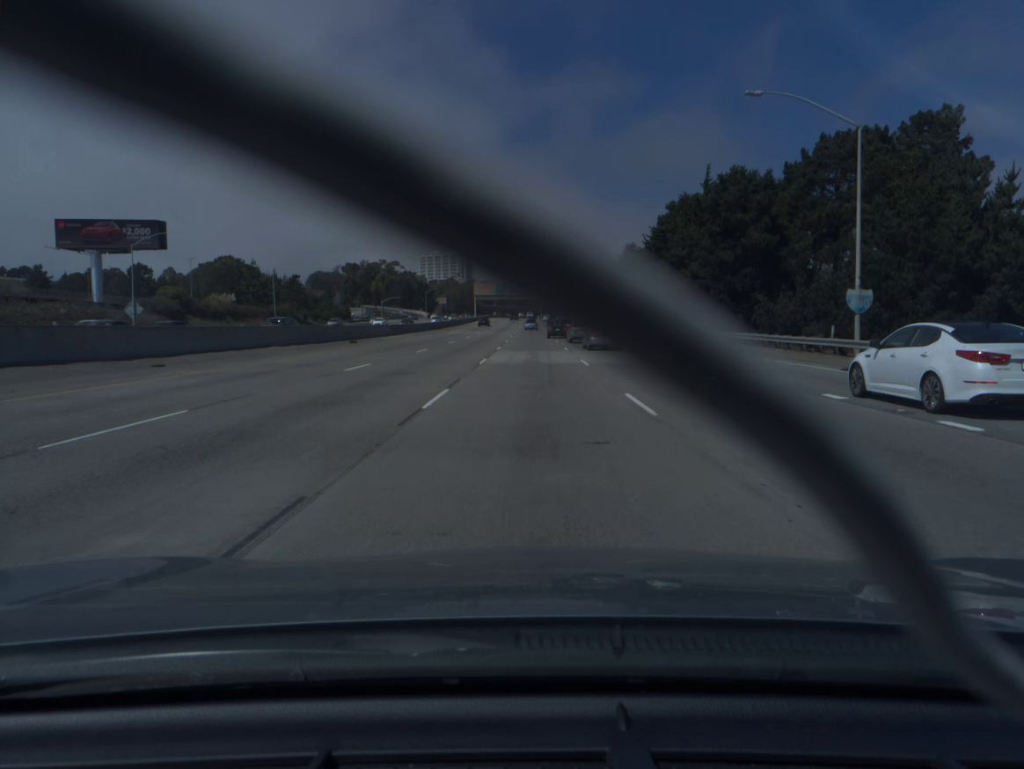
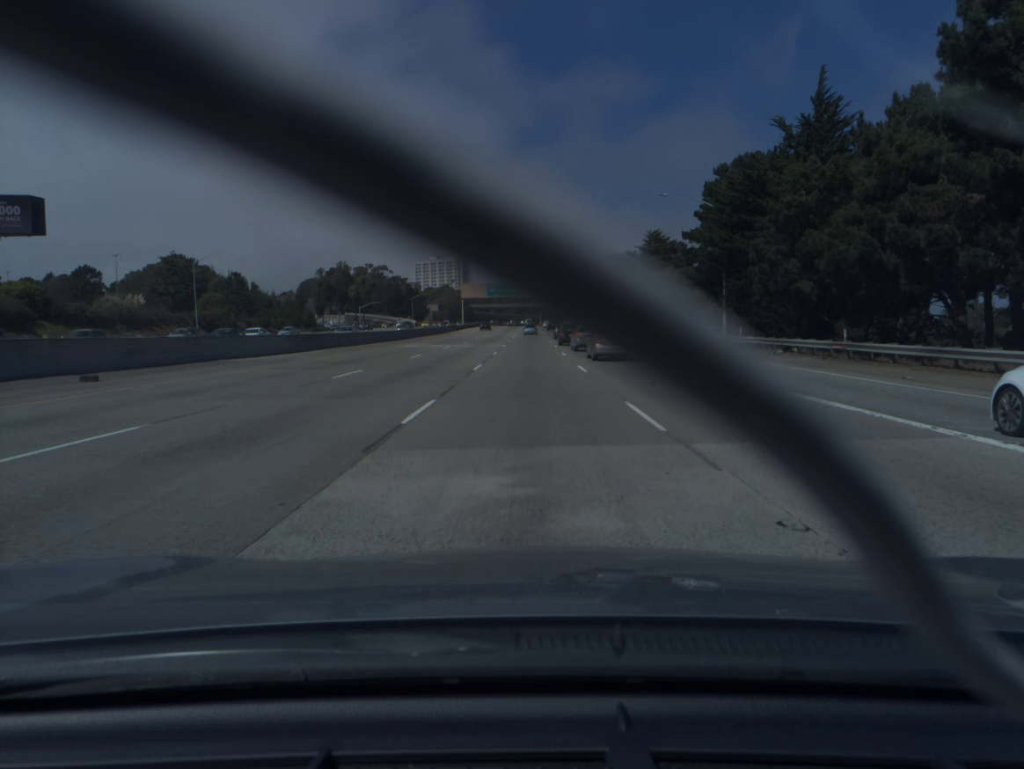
(0.0, +30.5) m; 0°
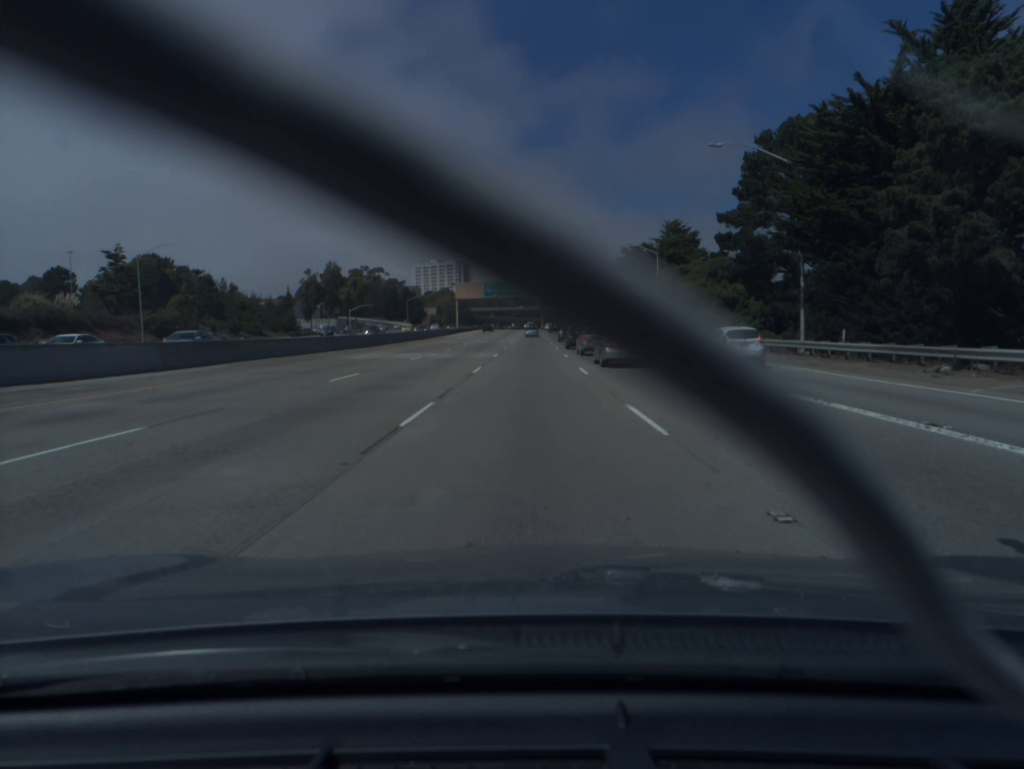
(0.0, +15.0) m; 0°
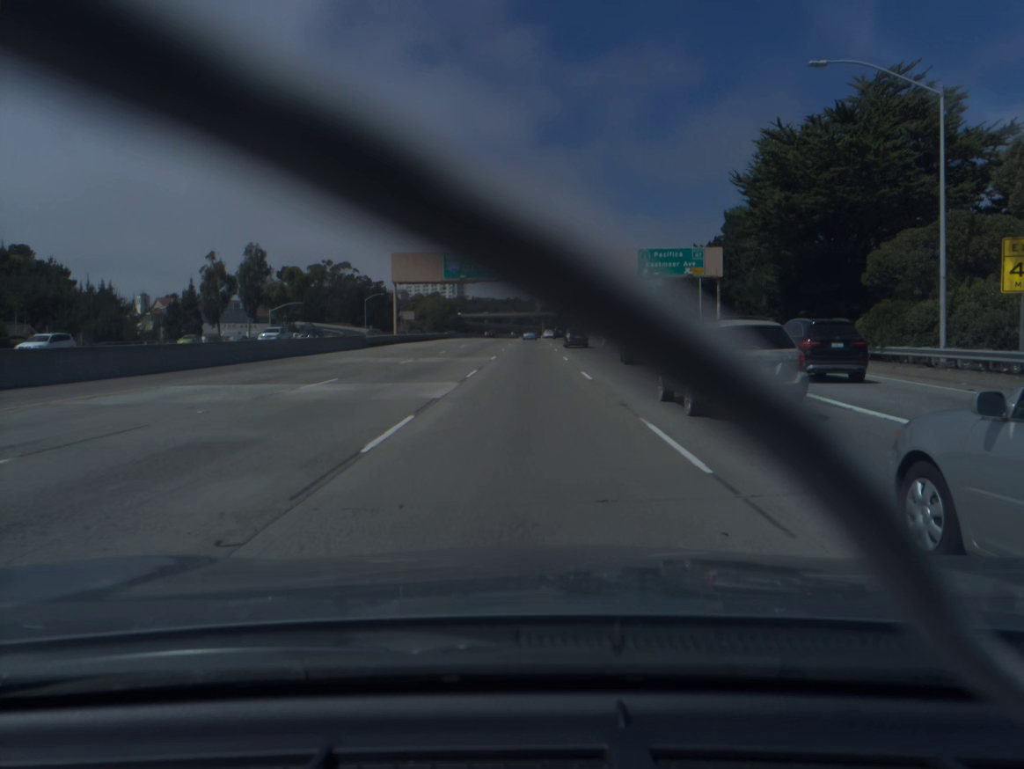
(-0.1, +60.7) m; 0°
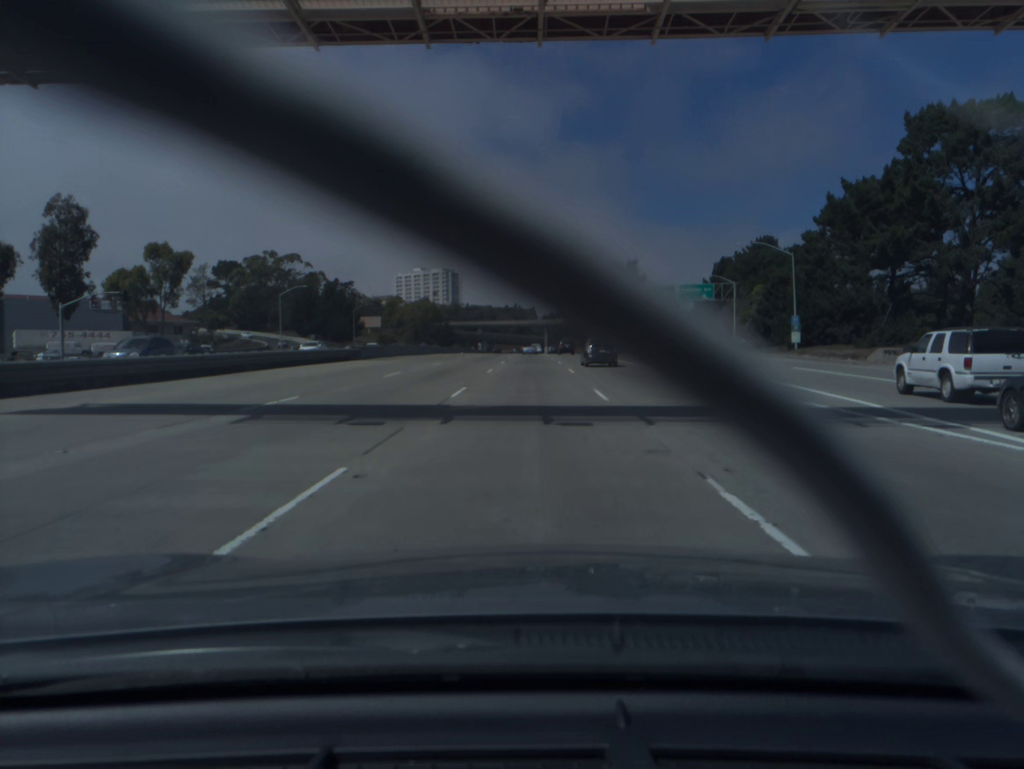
(0.0, +63.0) m; 0°
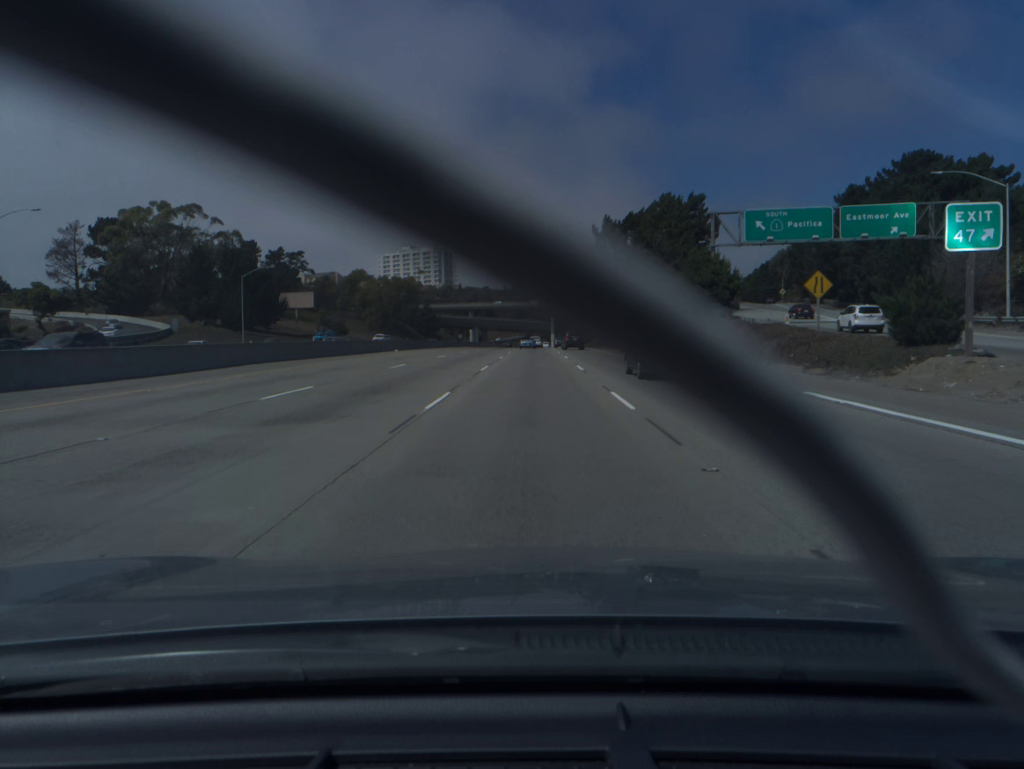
(-0.1, +65.6) m; 0°
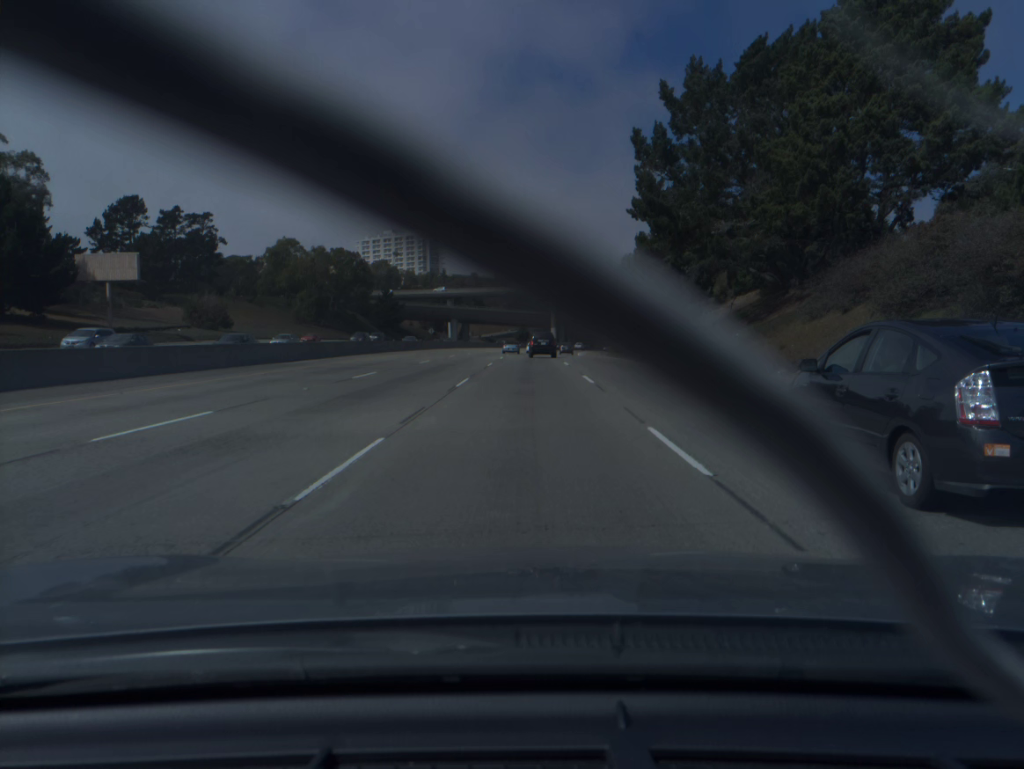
(+0.3, +64.7) m; 0°
